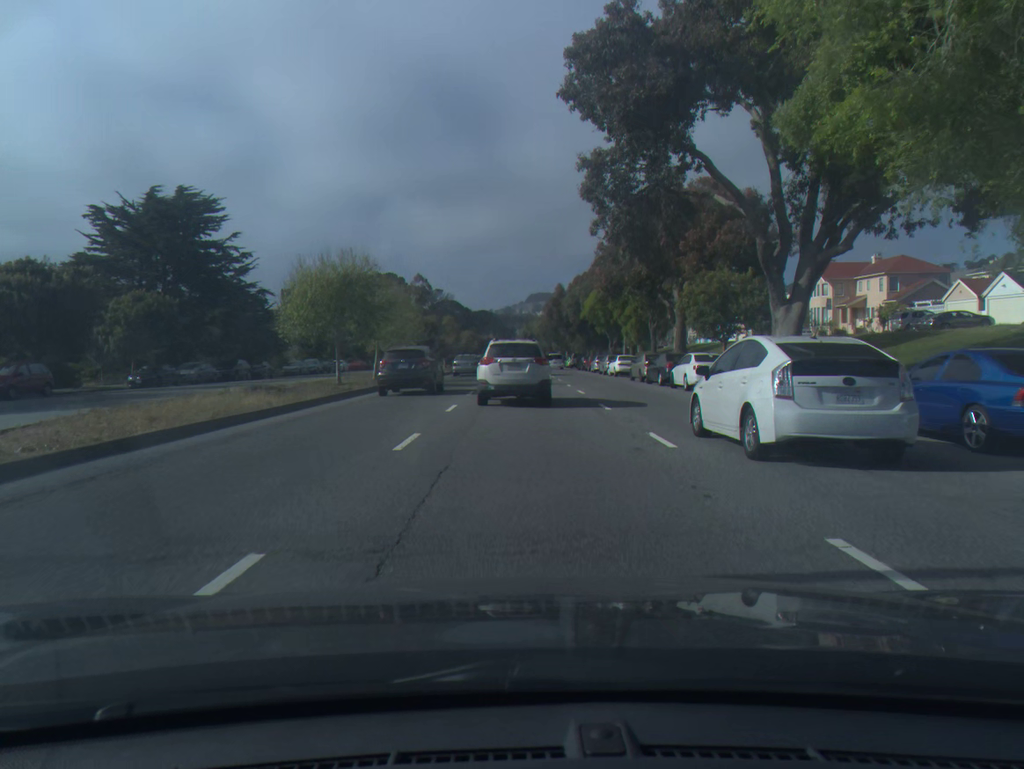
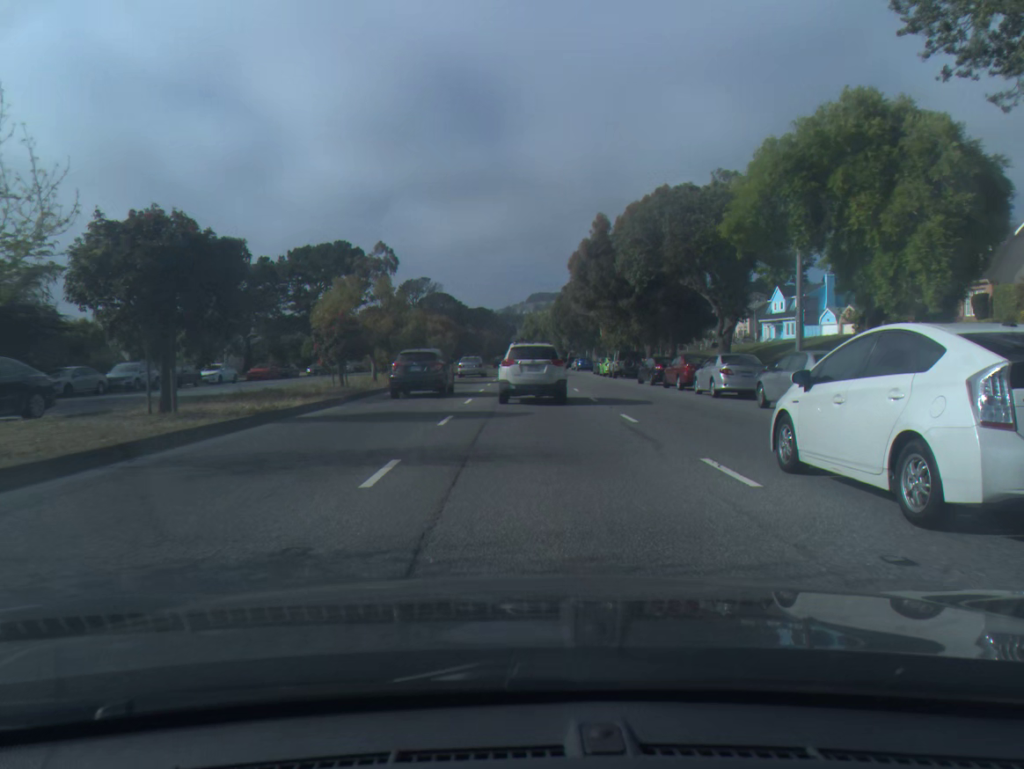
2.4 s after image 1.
(0.0, +39.1) m; 0°
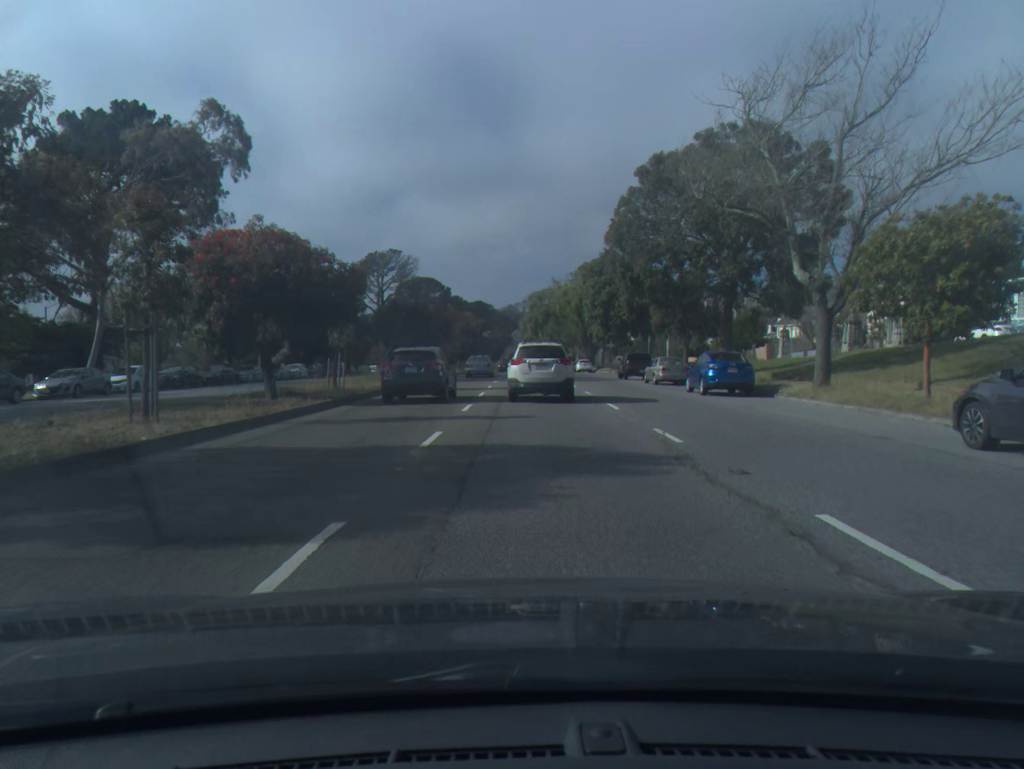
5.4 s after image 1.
(0.0, +54.4) m; 0°
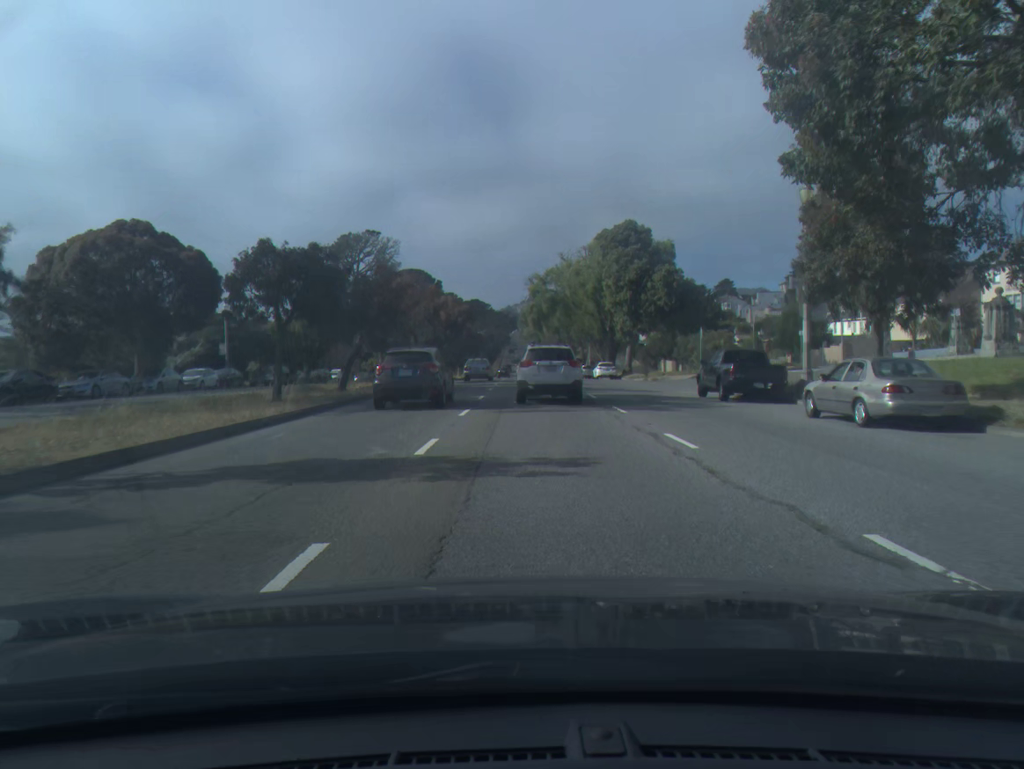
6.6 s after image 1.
(0.0, +22.8) m; 0°
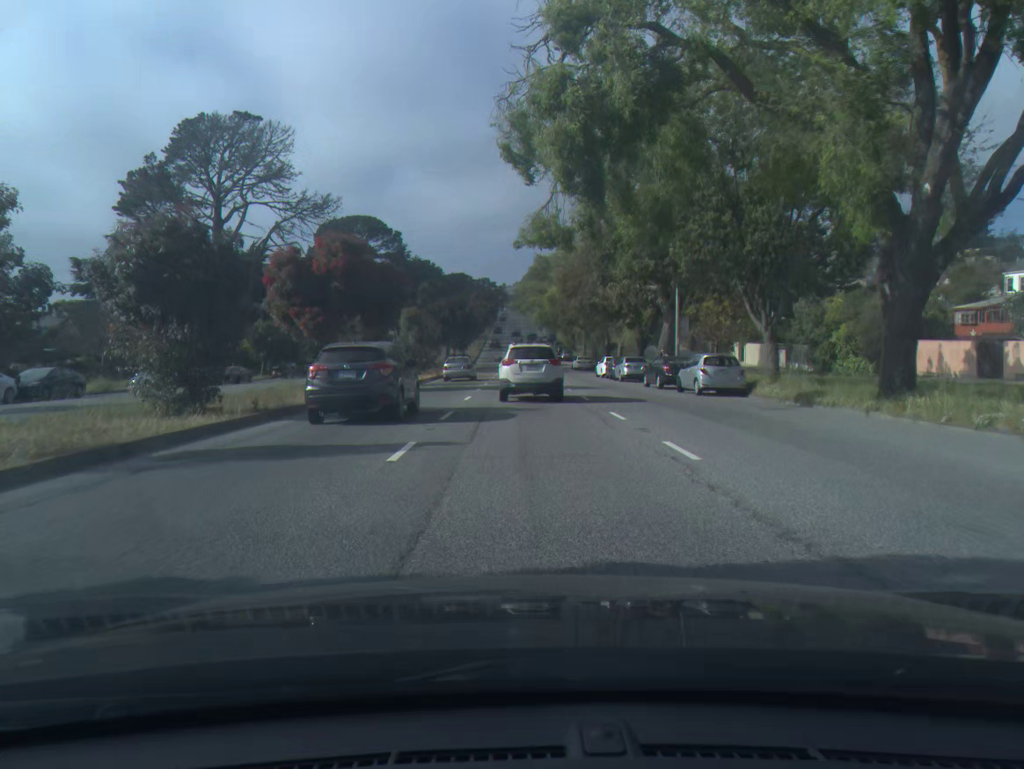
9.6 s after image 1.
(+0.3, +59.2) m; 0°
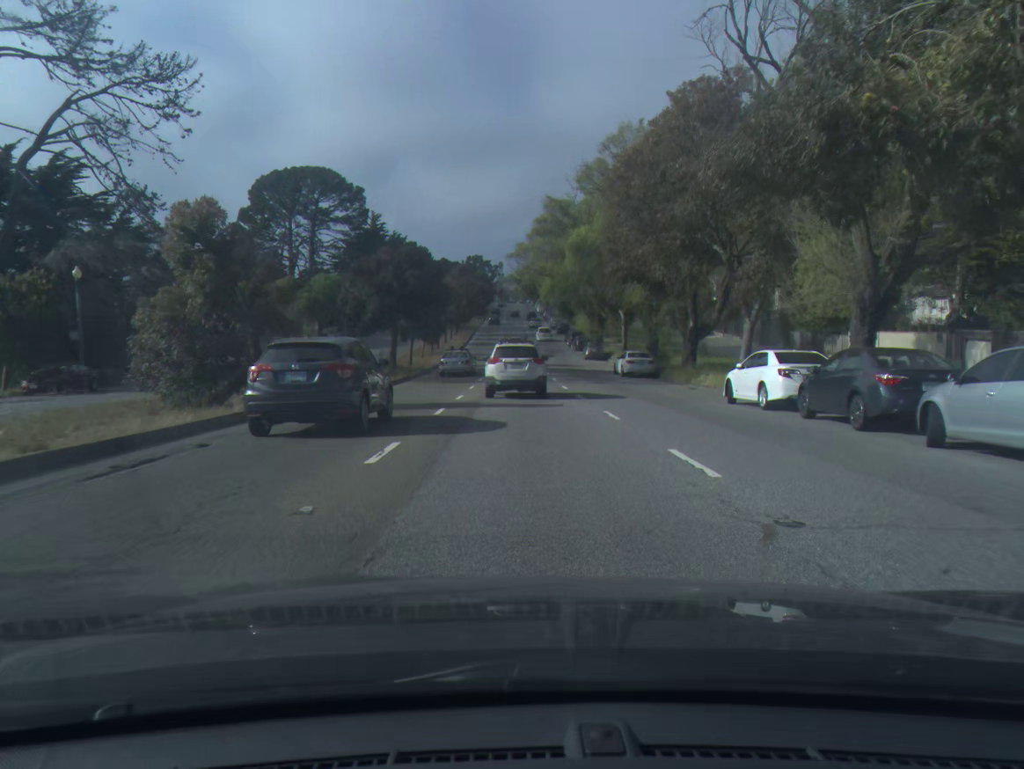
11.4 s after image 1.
(0.0, +36.5) m; 0°
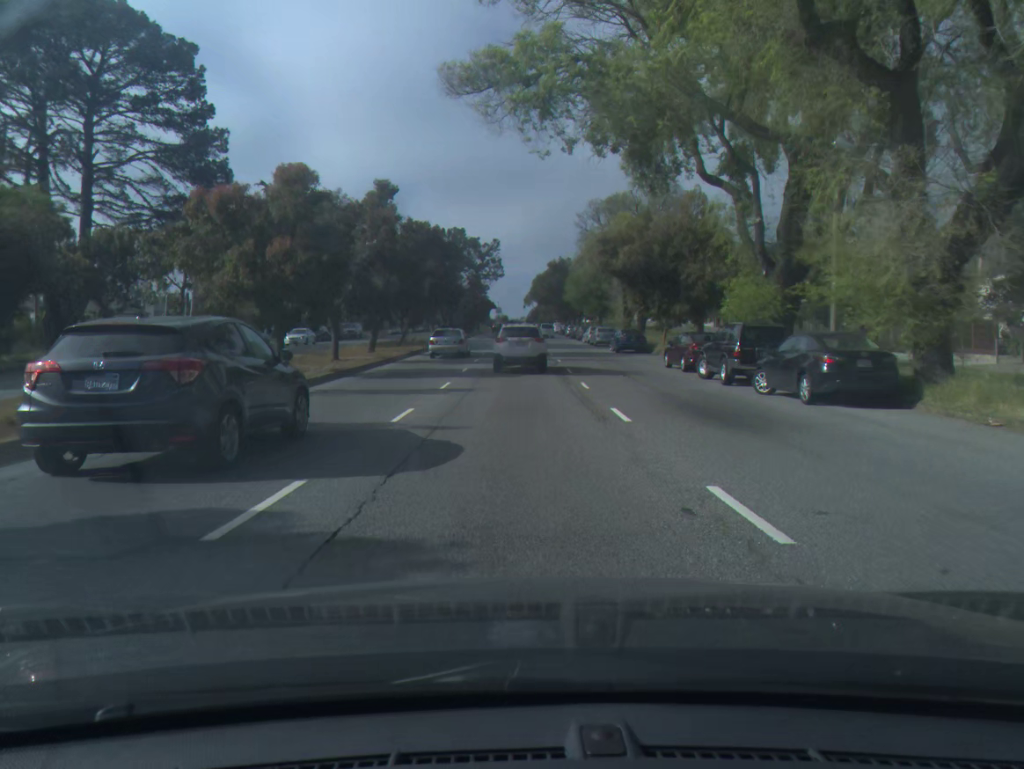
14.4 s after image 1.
(-0.1, +61.5) m; 0°
